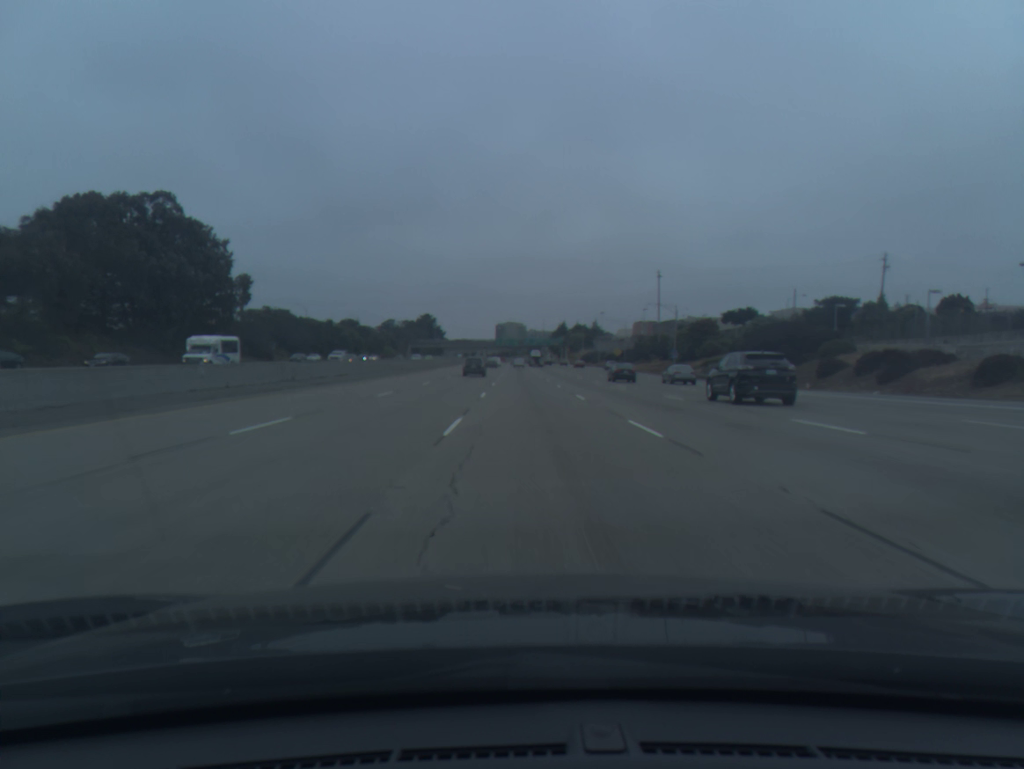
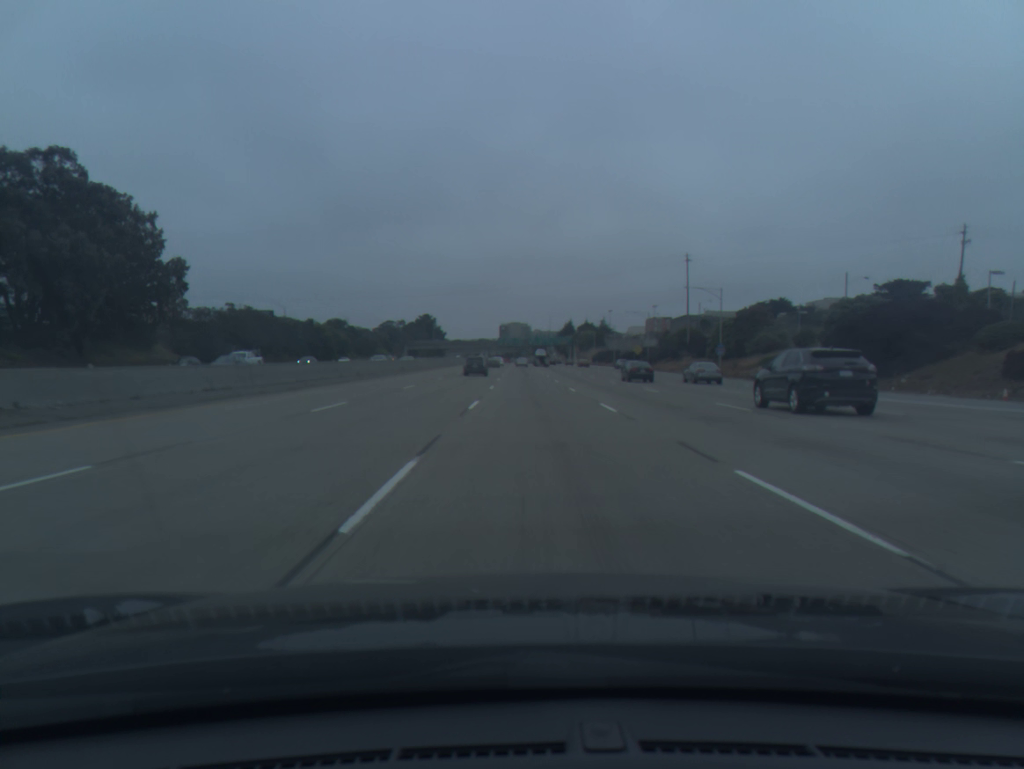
(-0.1, +22.4) m; 0°
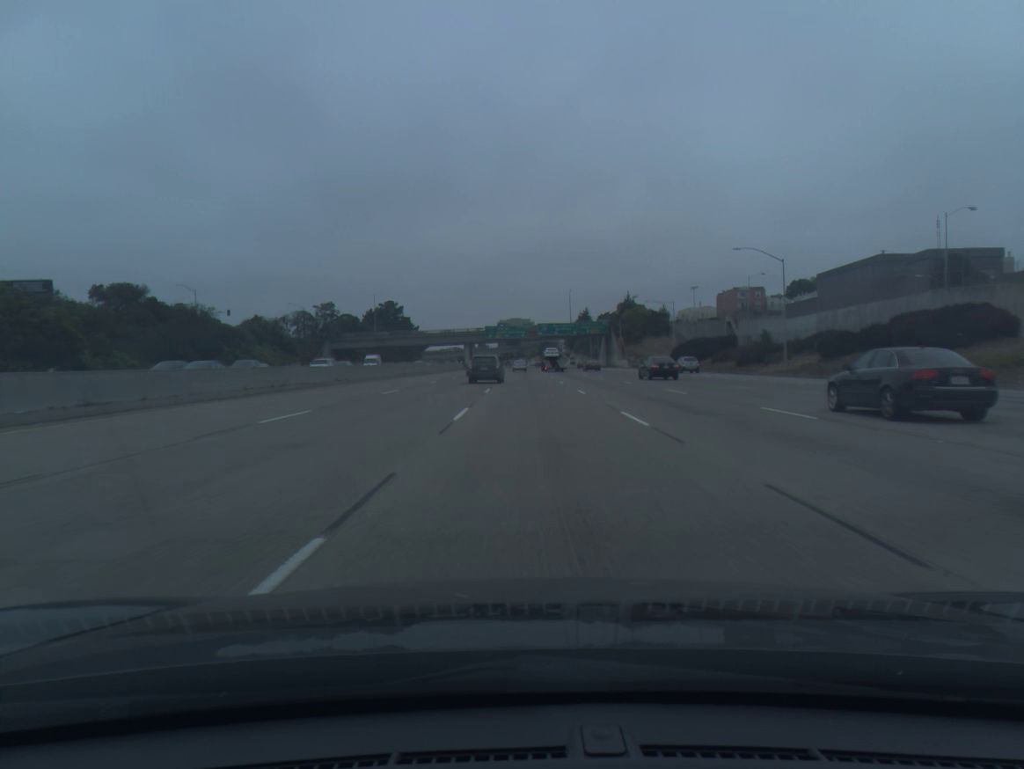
(-0.2, +118.4) m; 0°
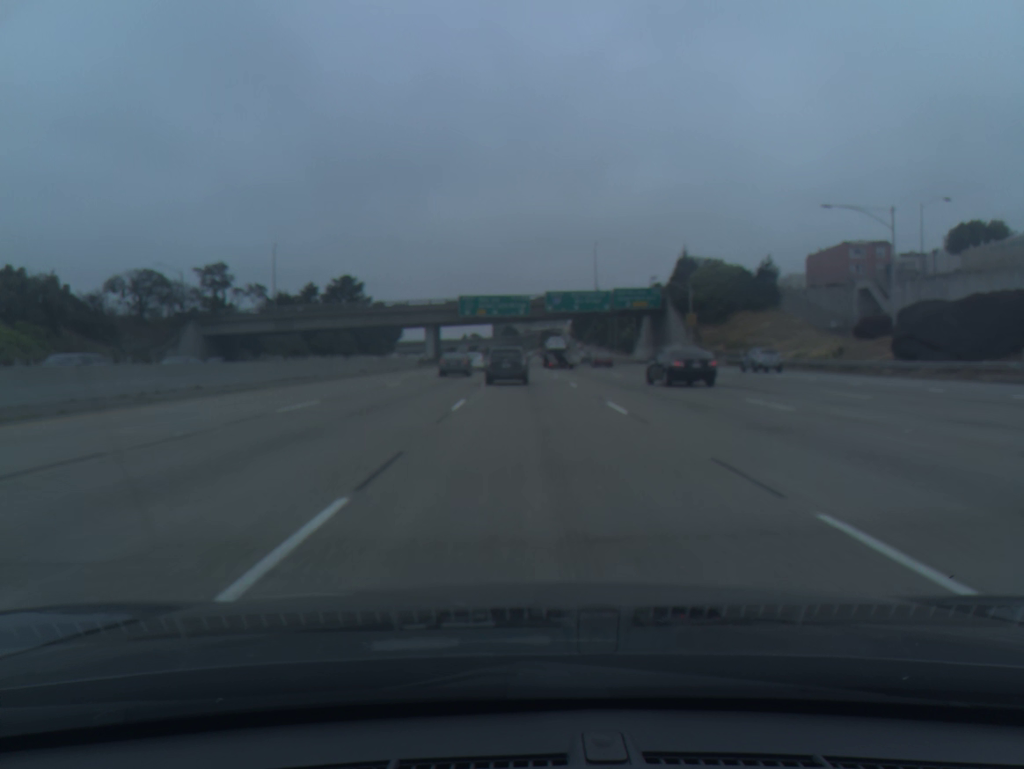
(+0.2, +69.1) m; 0°
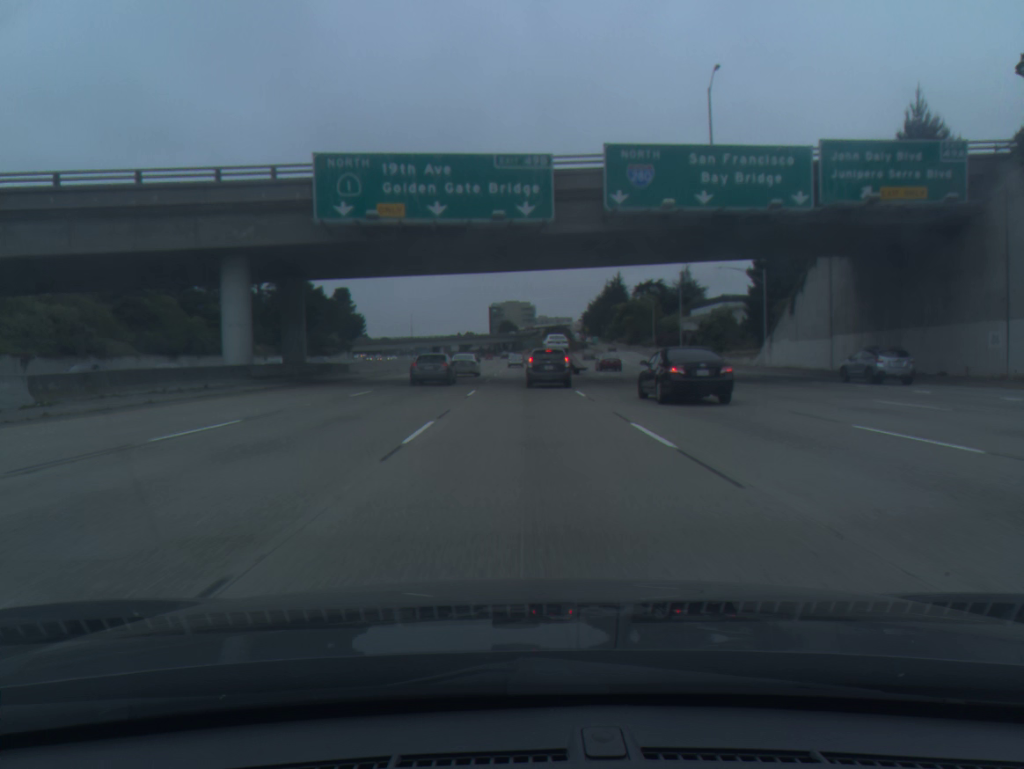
(+0.1, +77.7) m; 0°
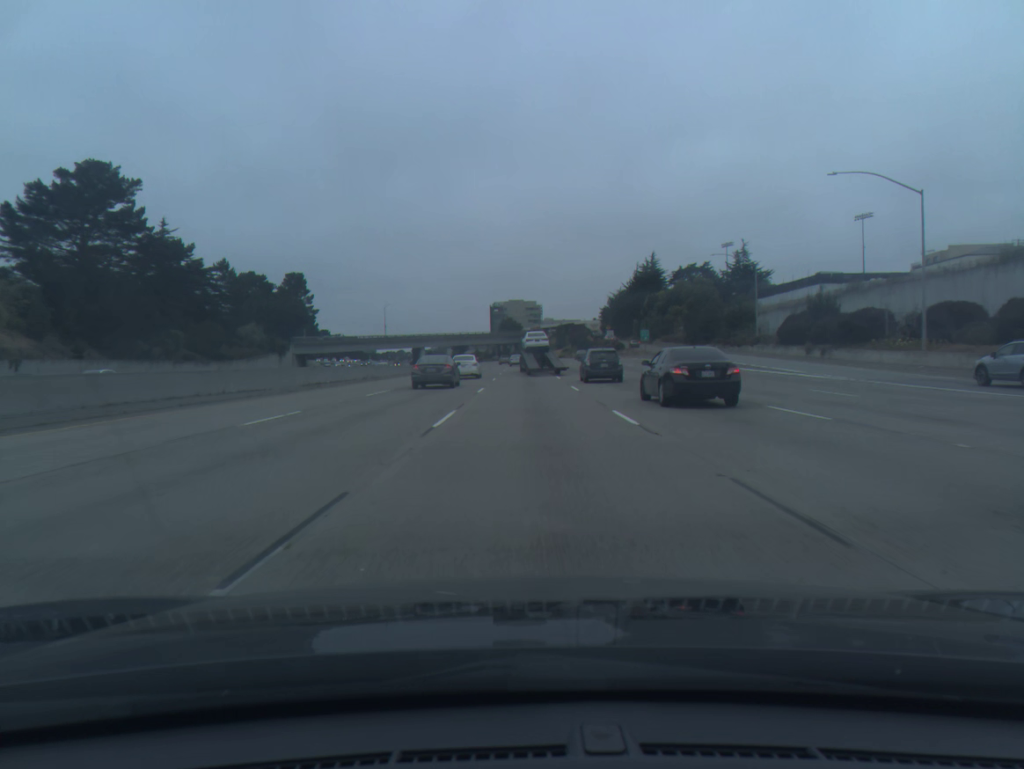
(0.0, +68.0) m; 0°
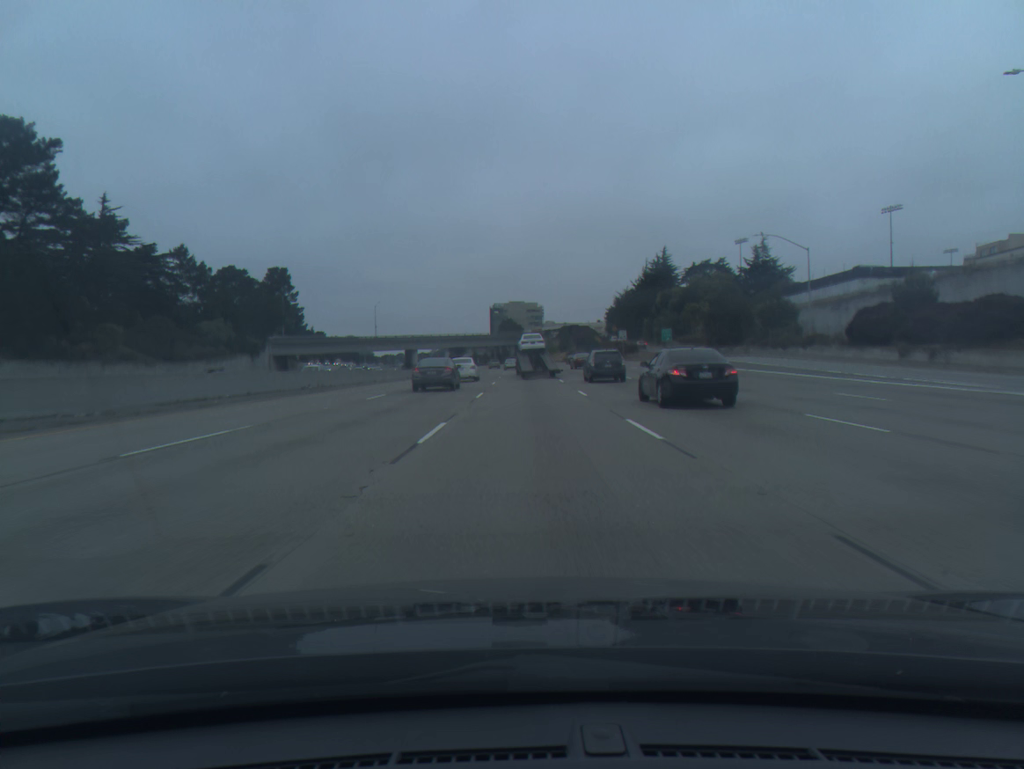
(0.0, +16.6) m; 0°
